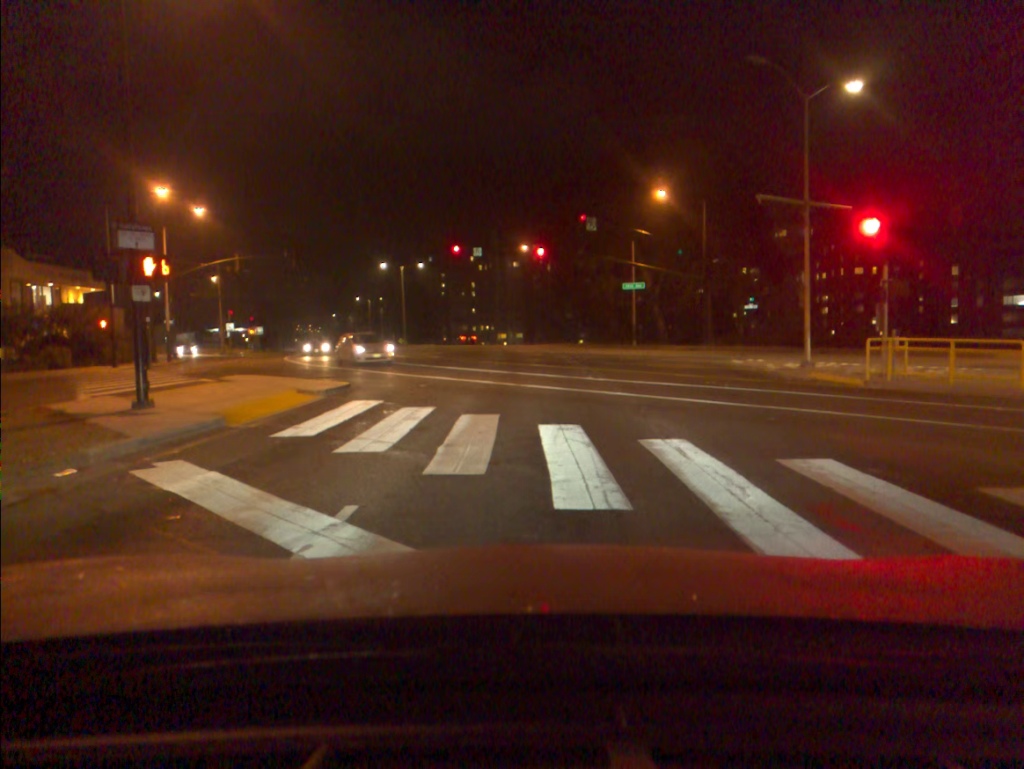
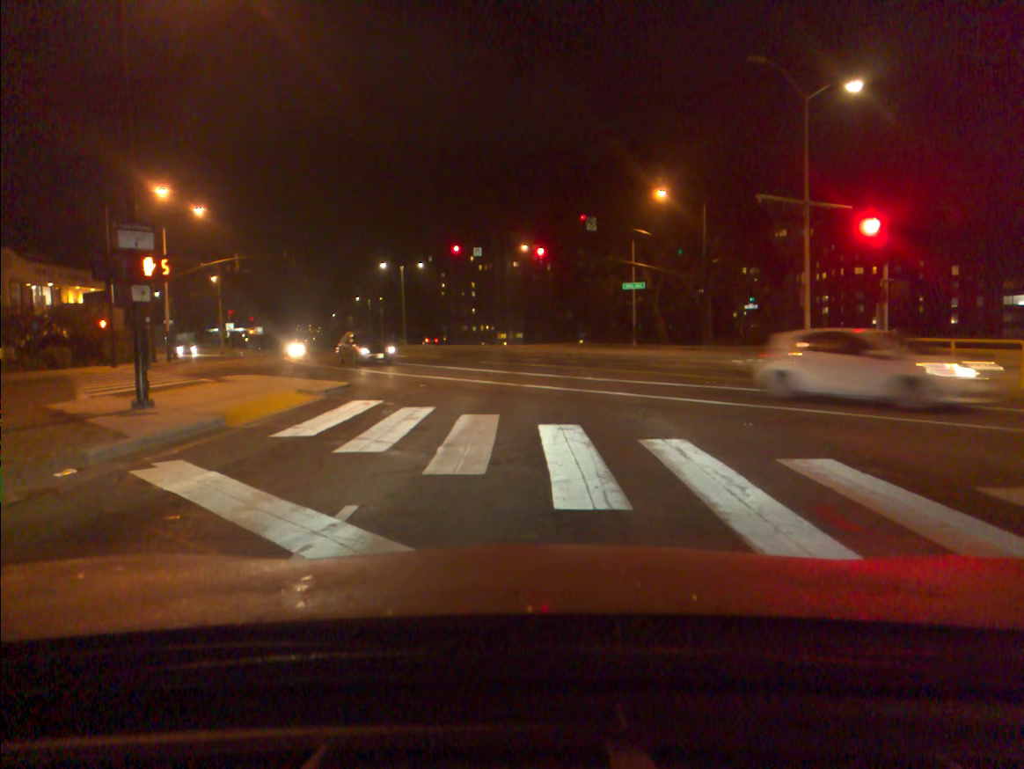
(0.0, 0.0) m; 0°
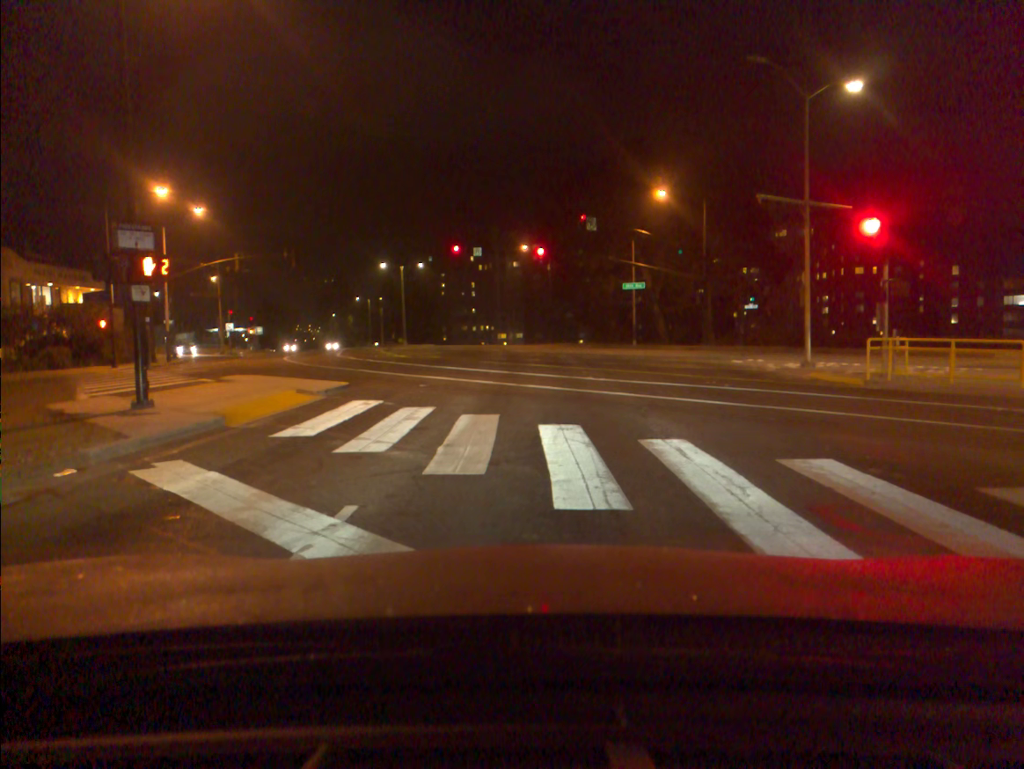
(0.0, 0.0) m; 0°
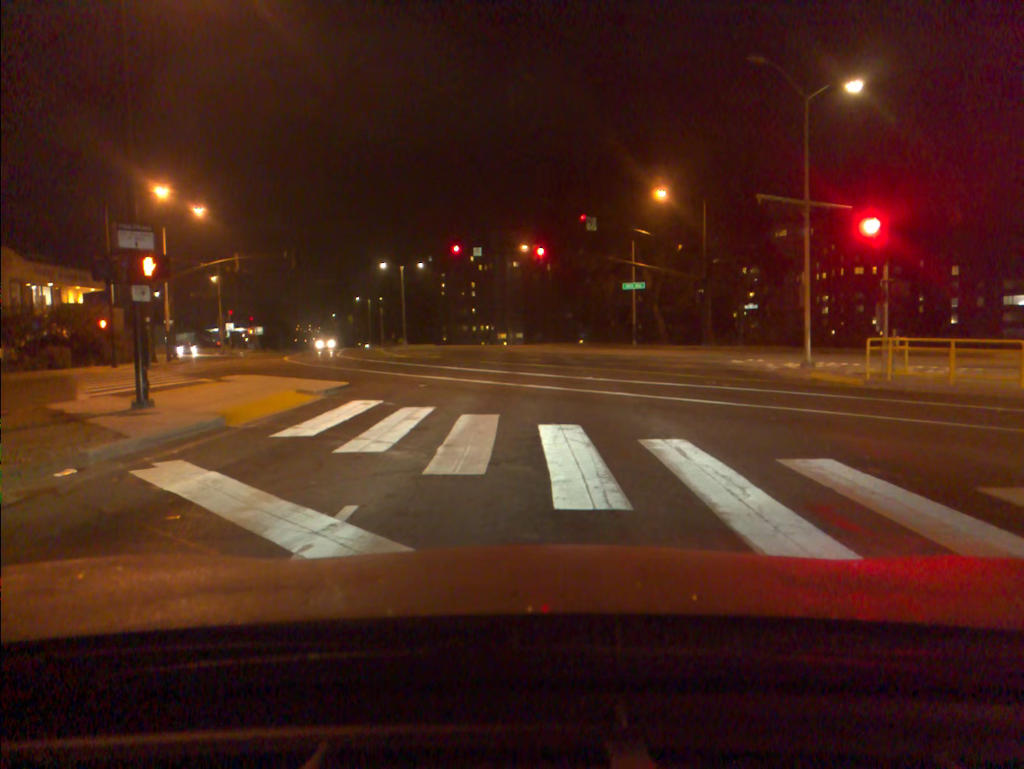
(0.0, 0.0) m; 0°
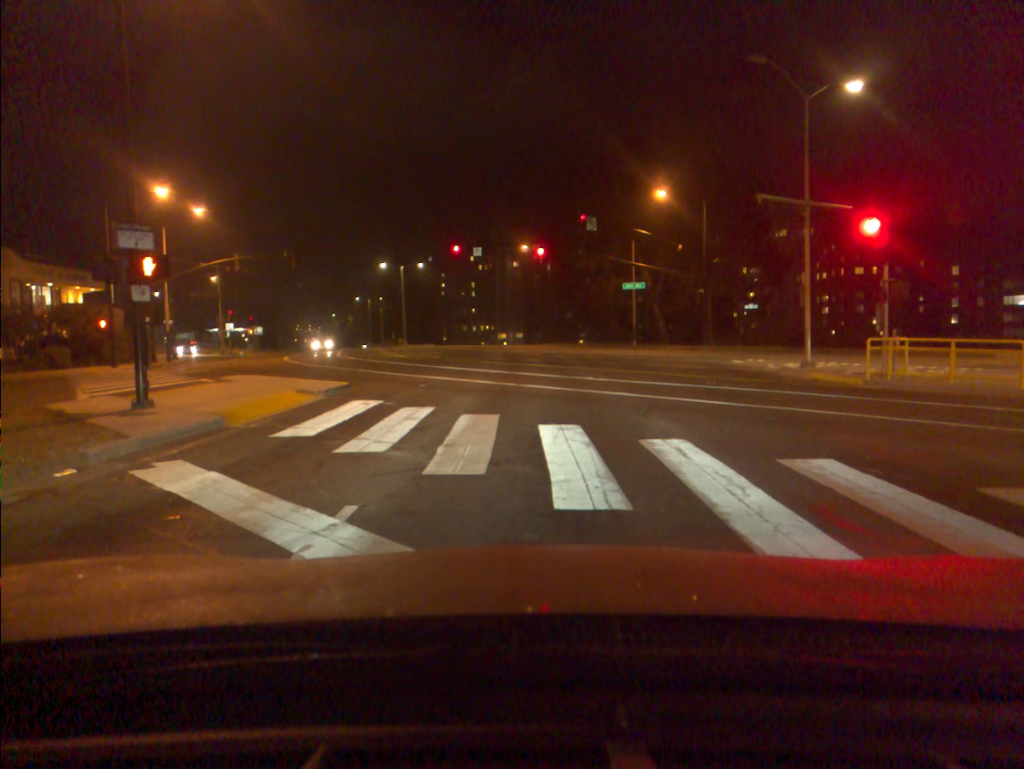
(0.0, 0.0) m; 0°
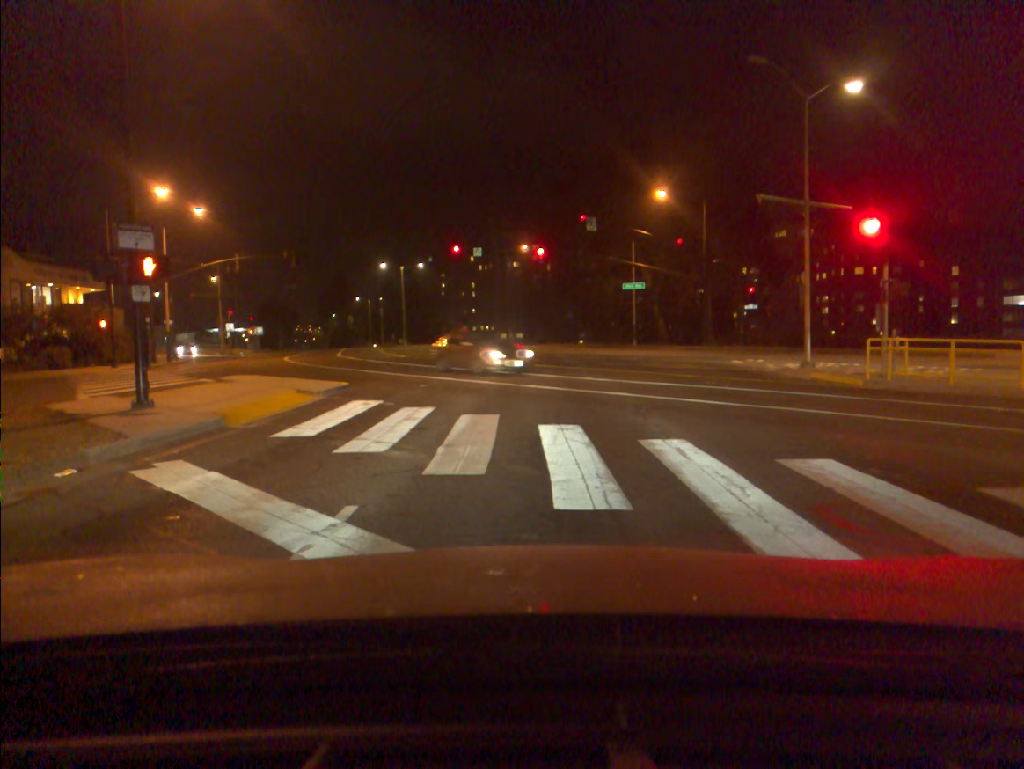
(0.0, 0.0) m; 0°
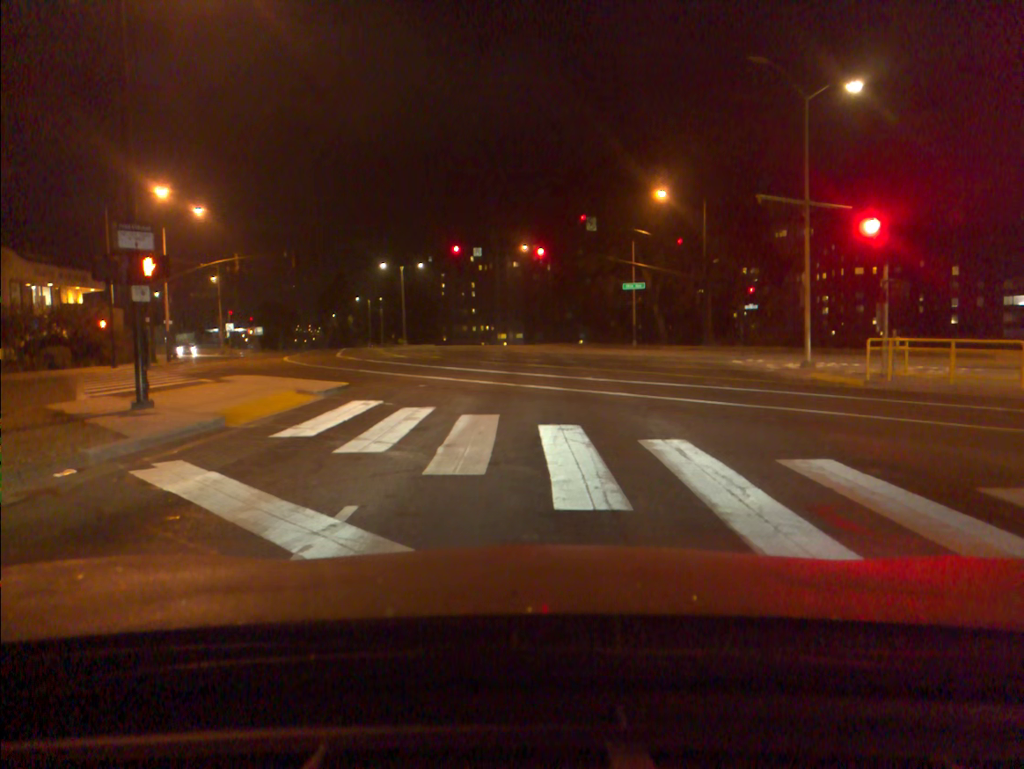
(0.0, 0.0) m; 0°
